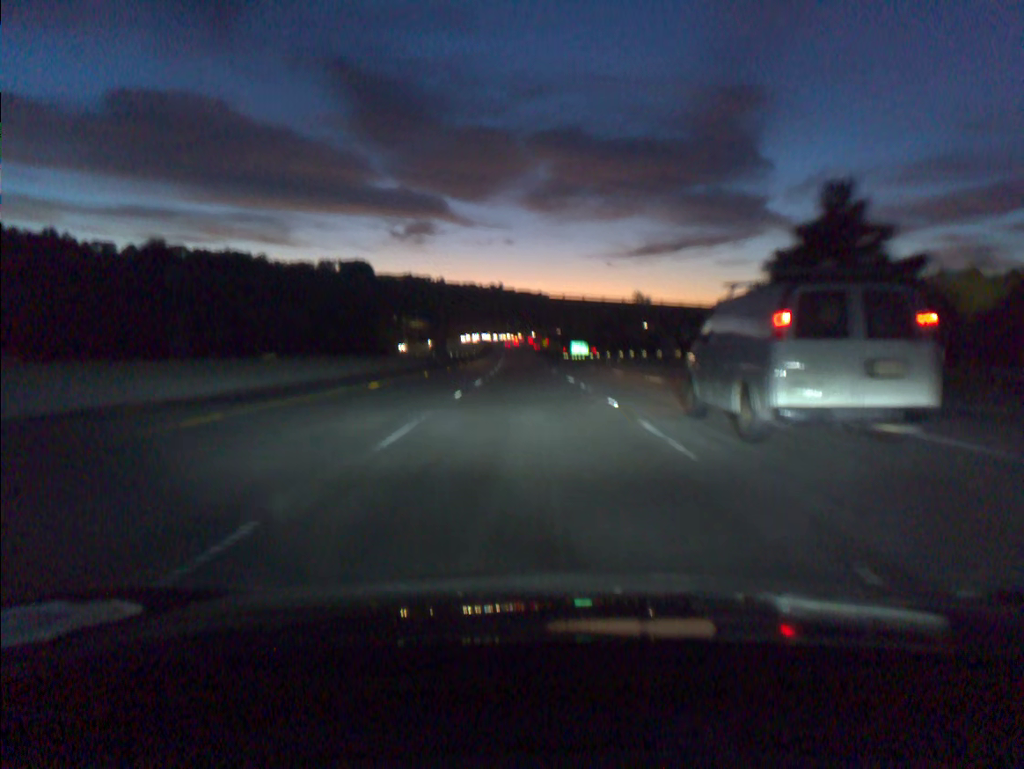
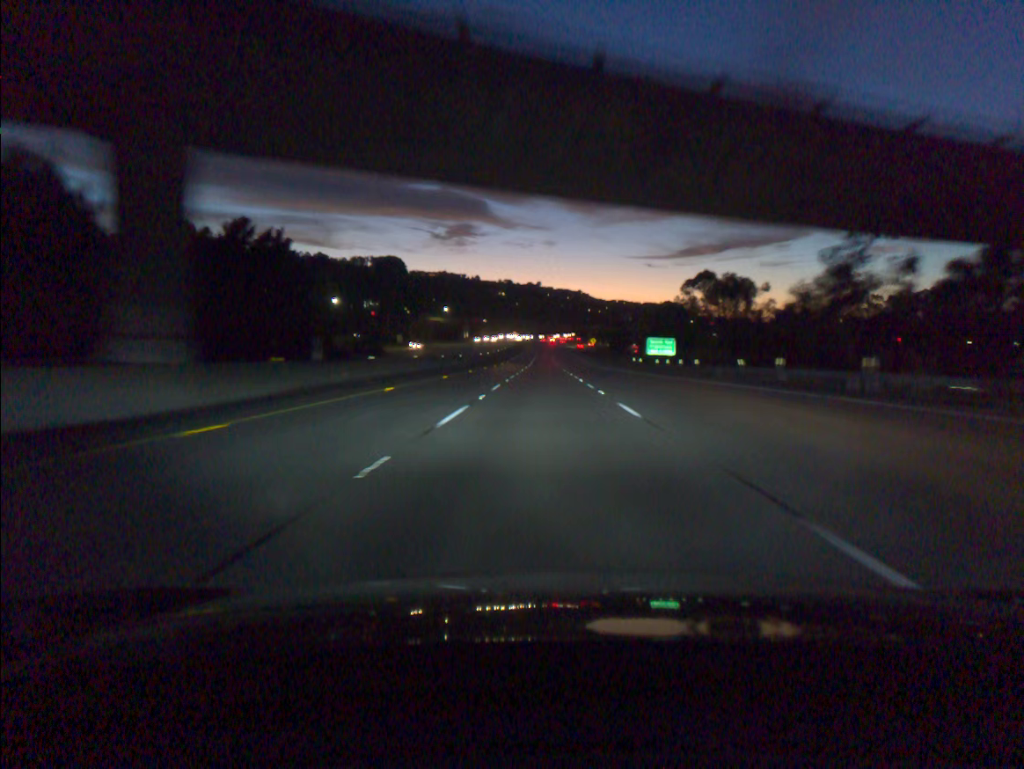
(-2.1, +73.8) m; -3°
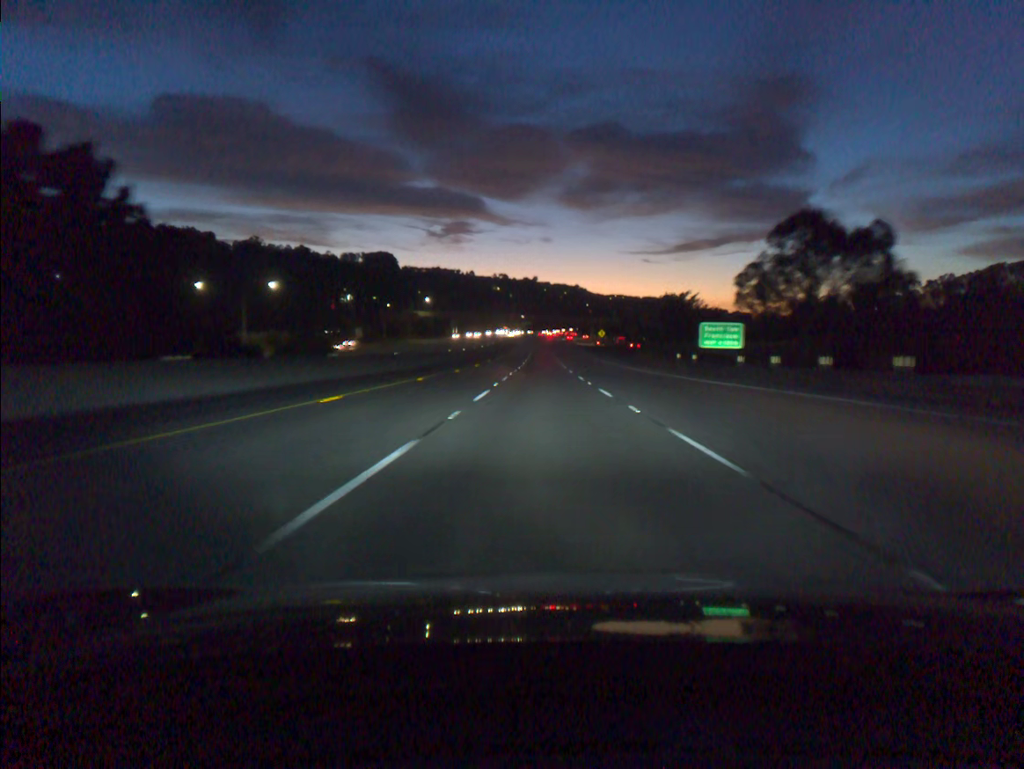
(0.0, +36.9) m; 0°
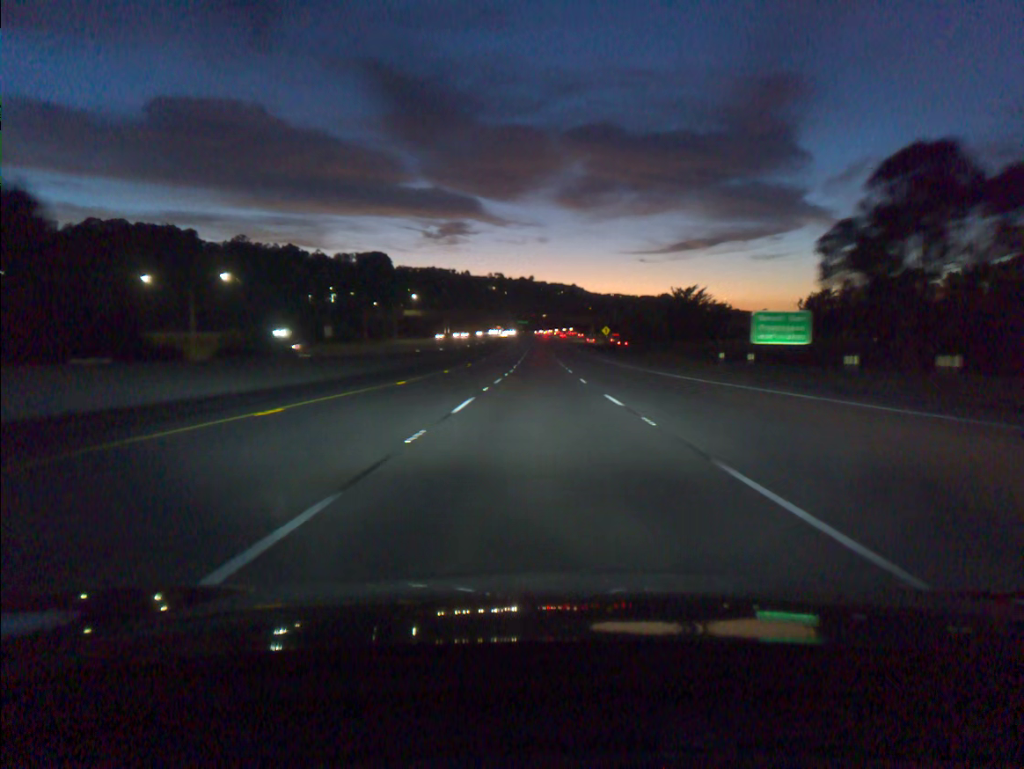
(0.0, +18.5) m; 0°
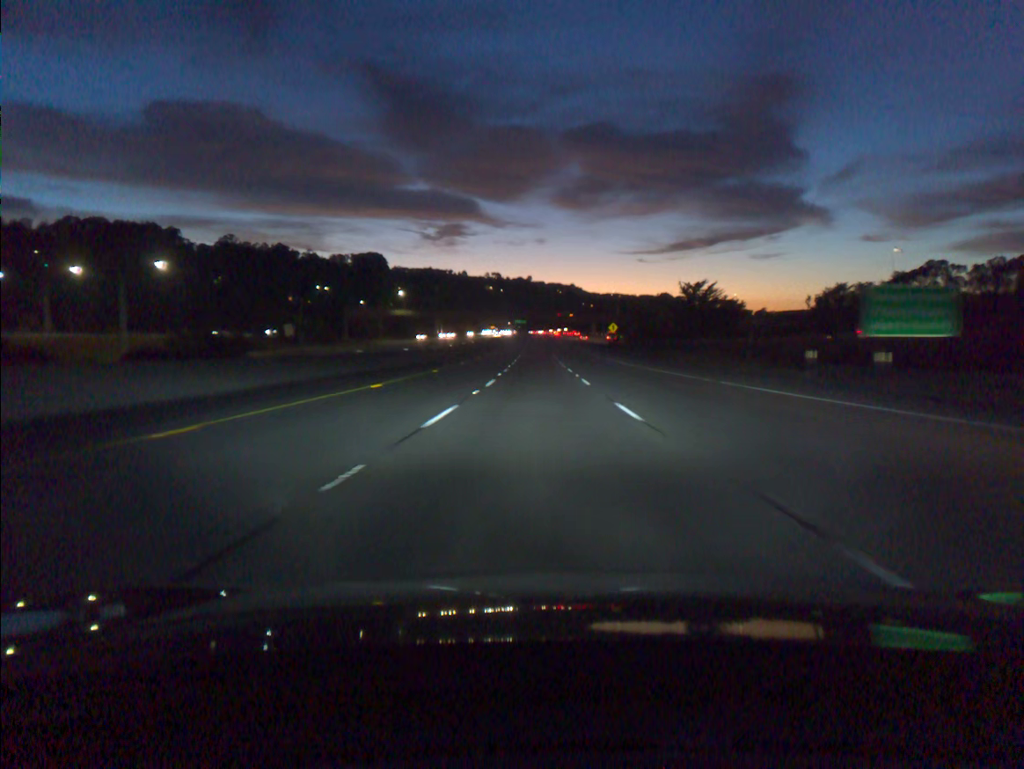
(0.0, +18.5) m; 0°
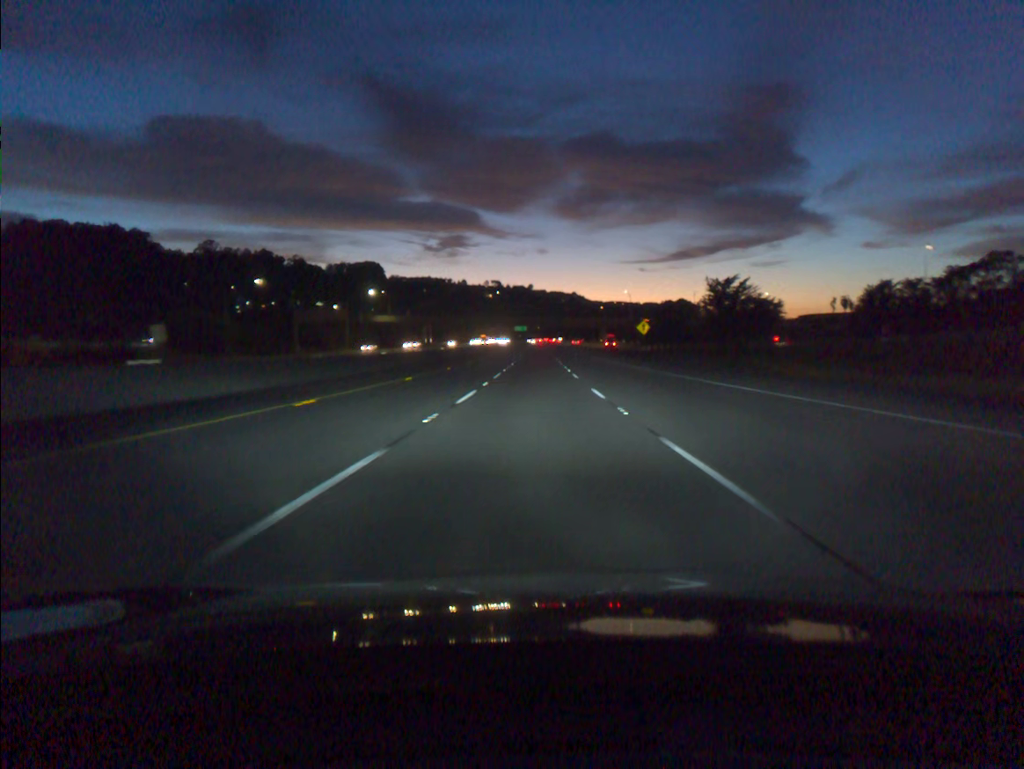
(0.0, +36.9) m; 0°
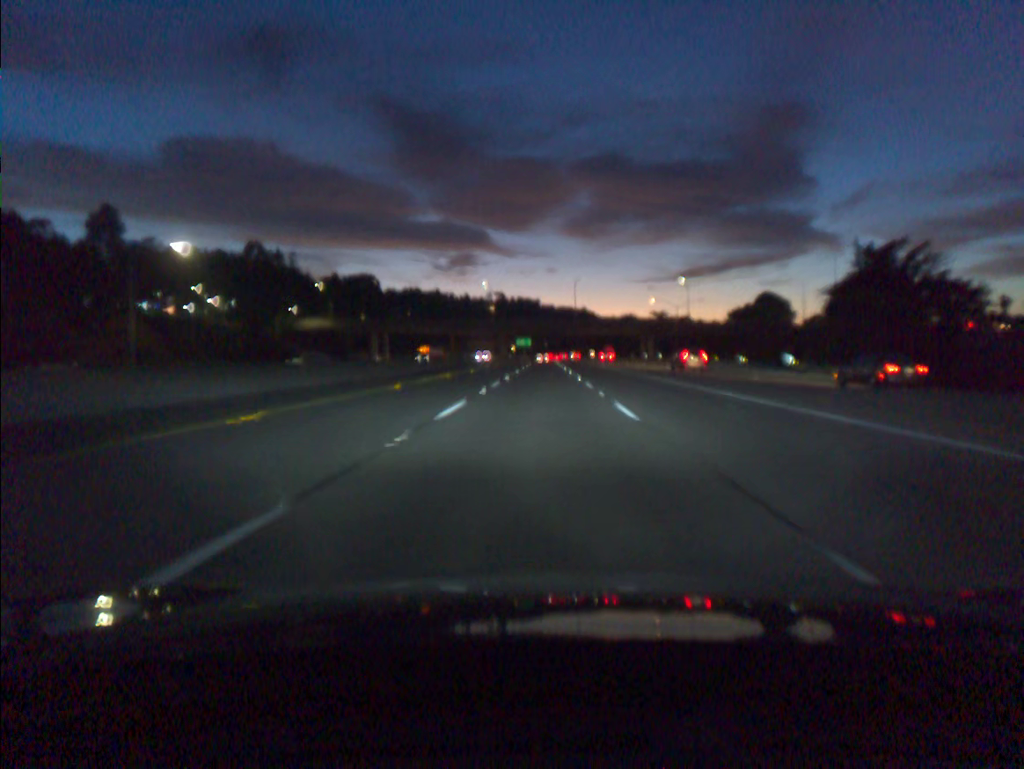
(-0.3, +91.5) m; 0°
